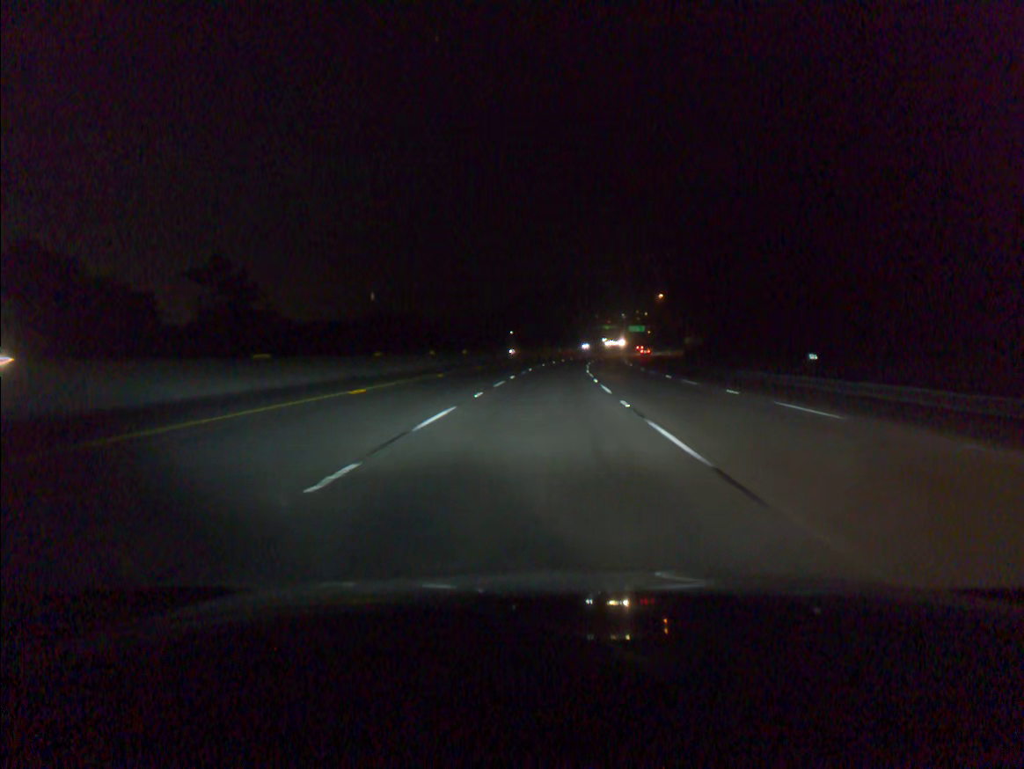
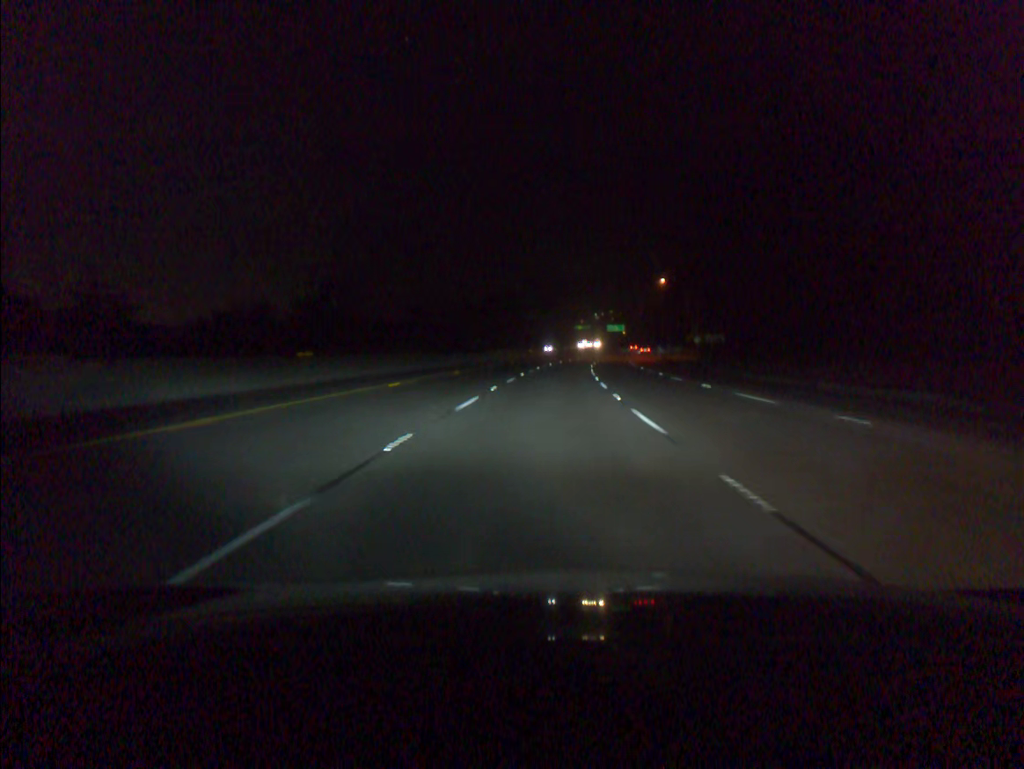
(+0.7, +39.4) m; +2°
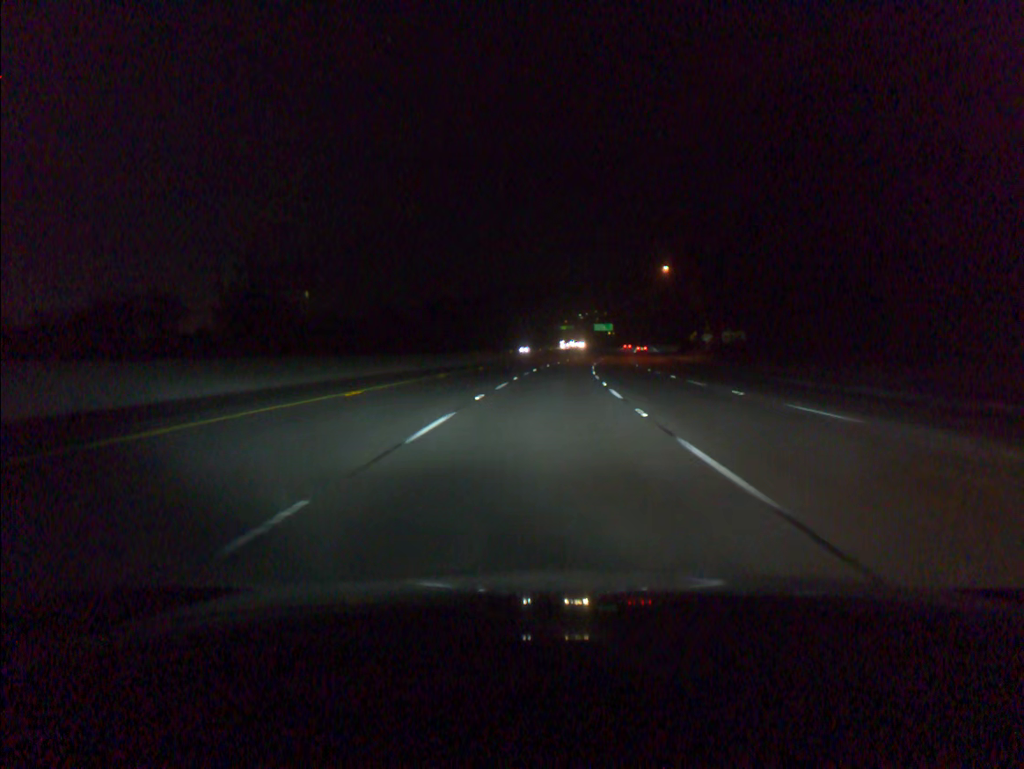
(+0.2, +19.7) m; +1°
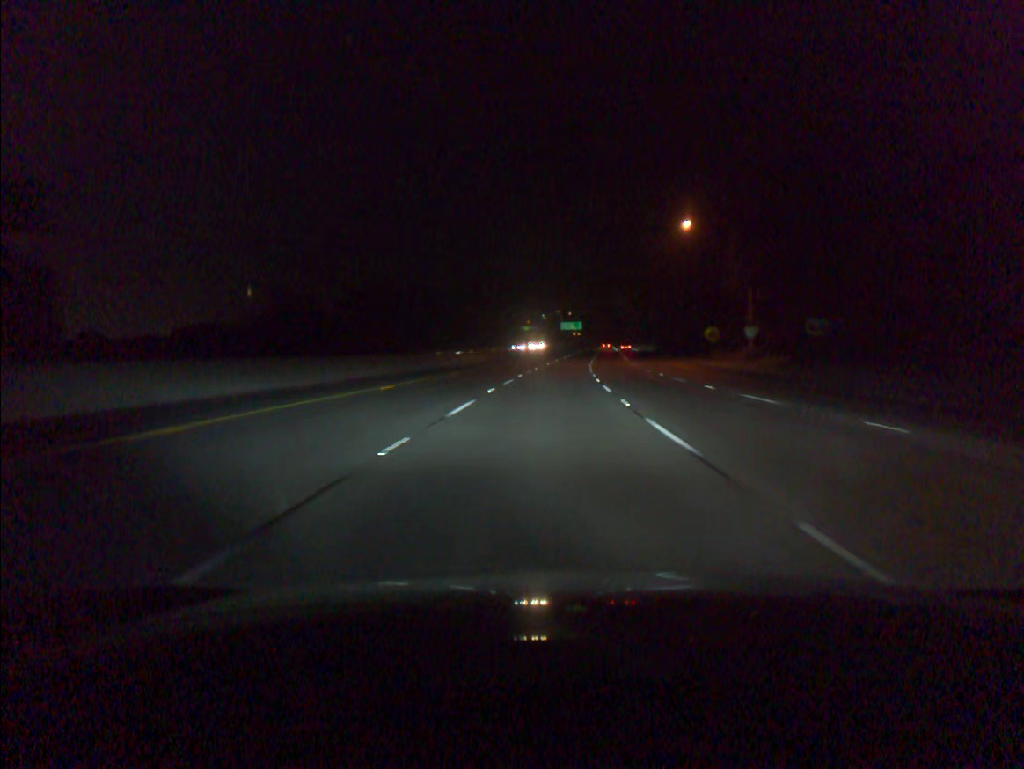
(+0.9, +39.3) m; +3°
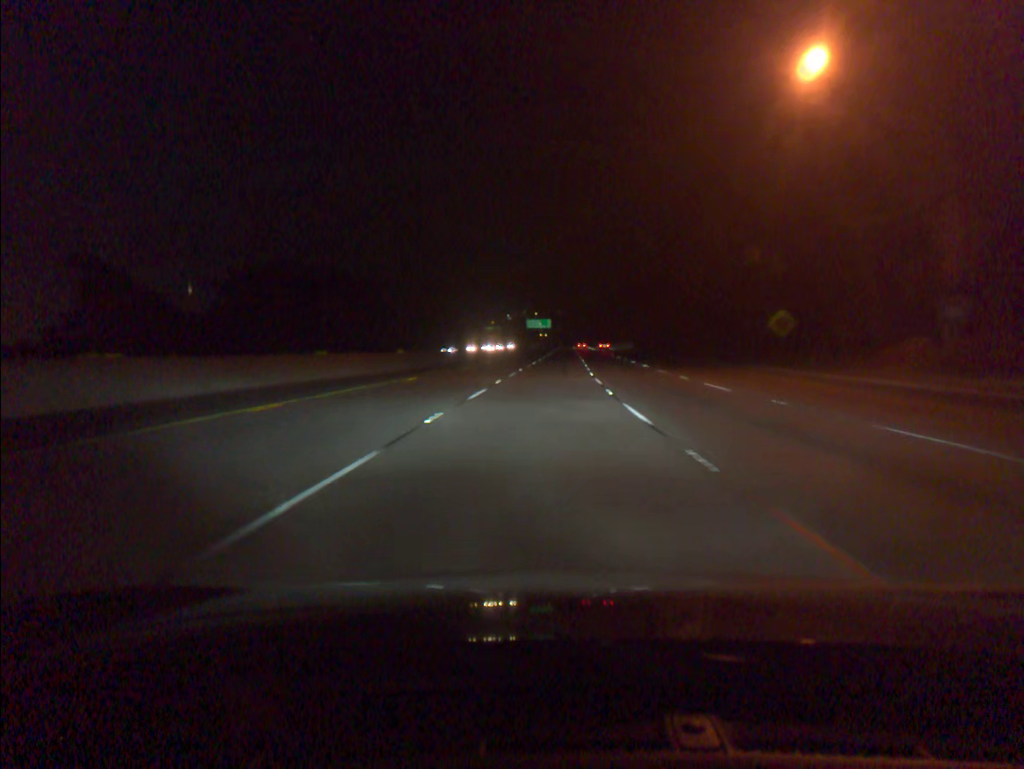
(+0.9, +39.2) m; +3°
